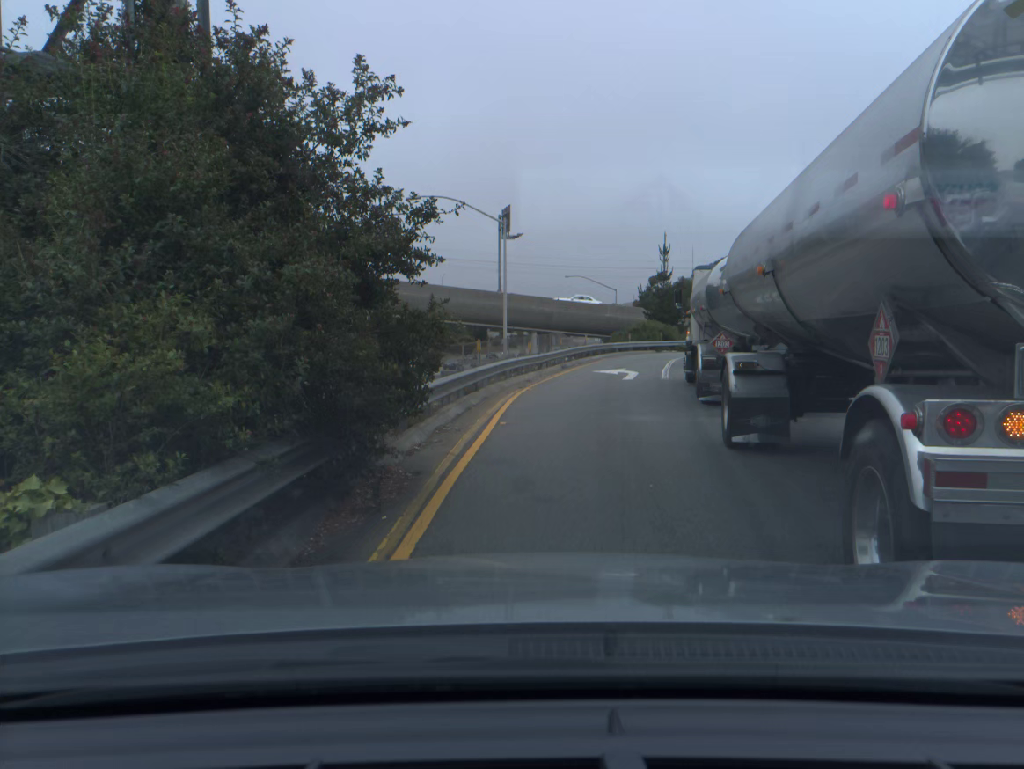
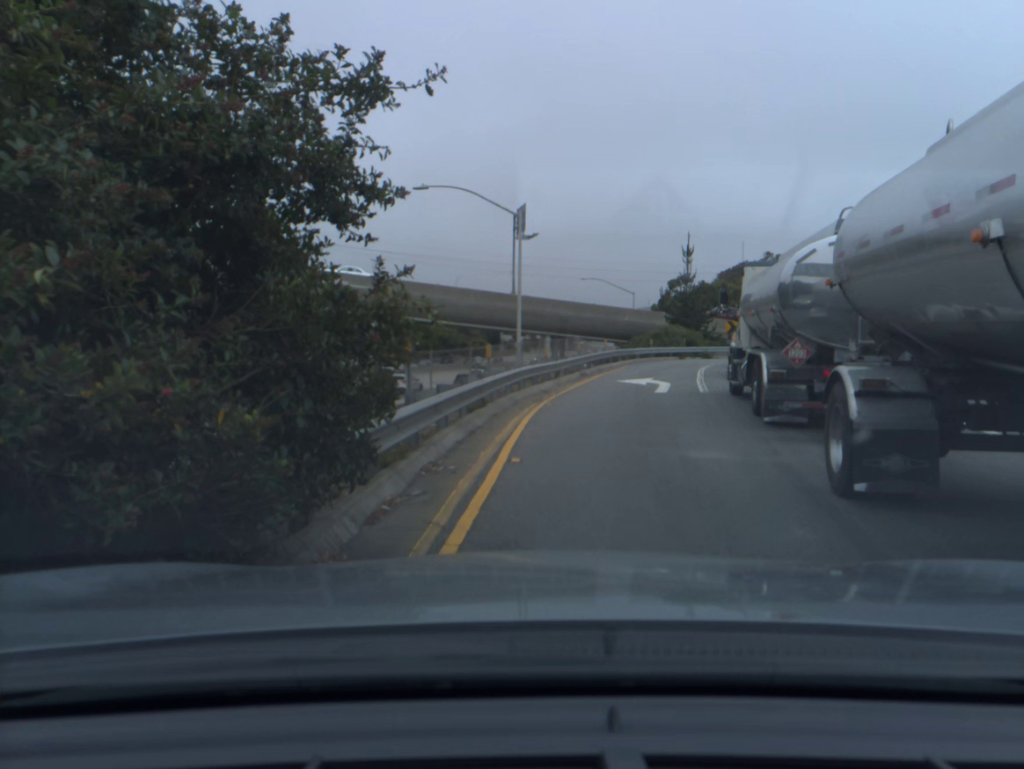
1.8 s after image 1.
(0.0, +3.1) m; +1°
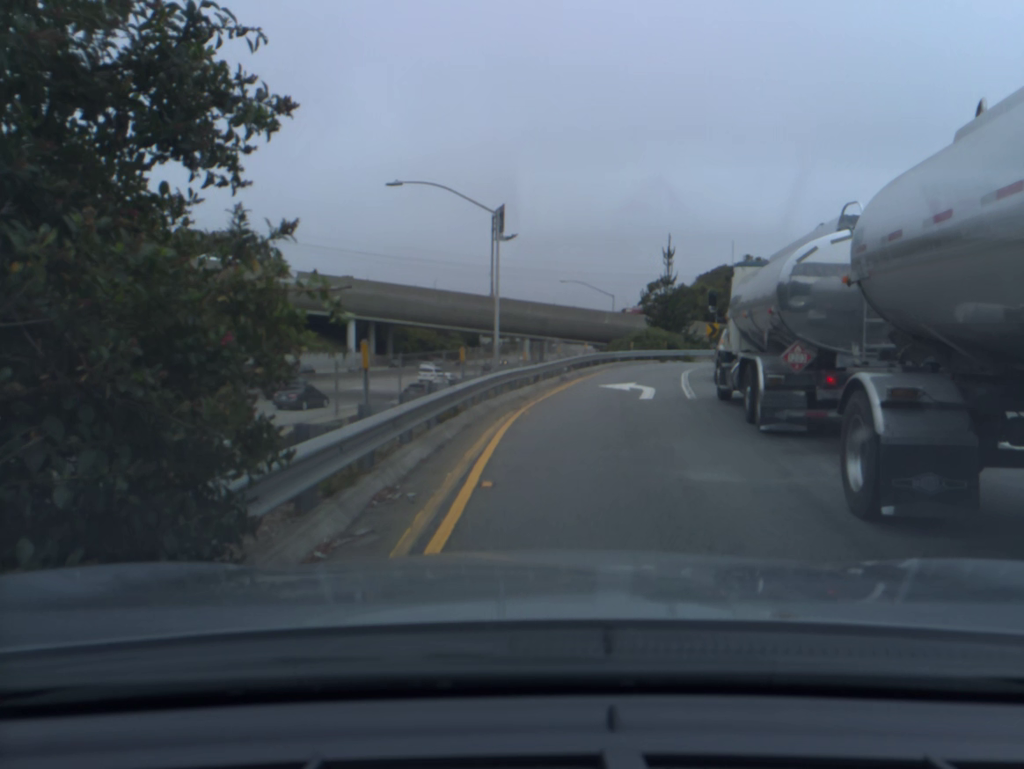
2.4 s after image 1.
(0.0, +1.2) m; +4°
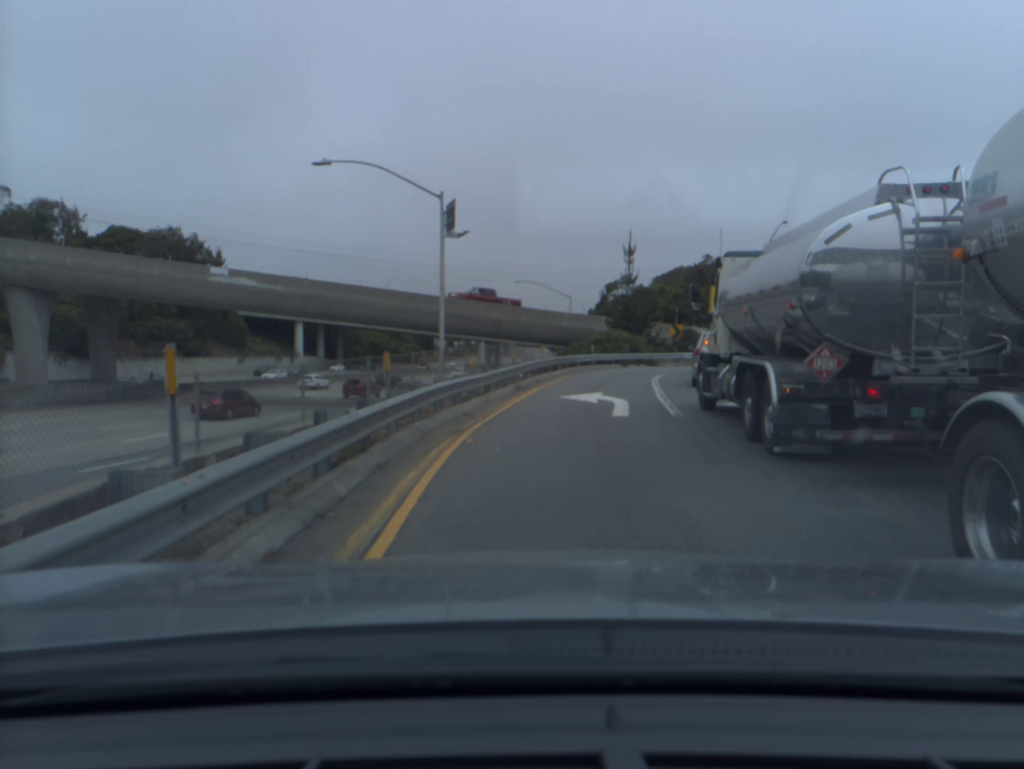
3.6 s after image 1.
(+0.1, +3.6) m; +2°
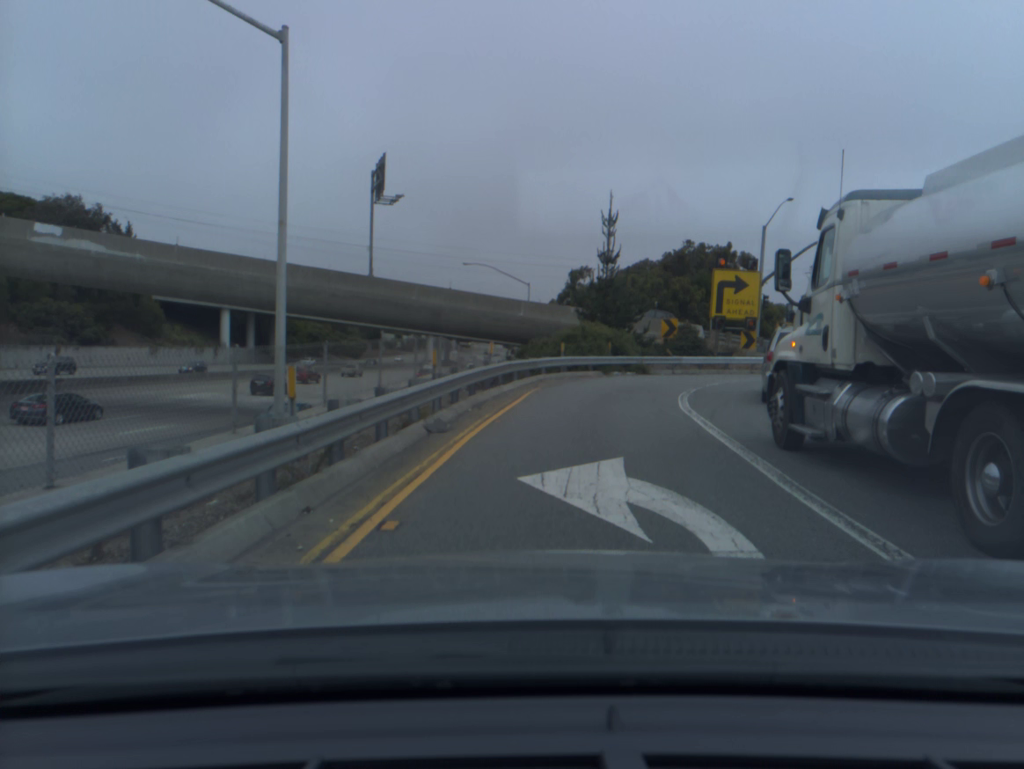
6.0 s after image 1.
(+0.2, +12.3) m; +2°
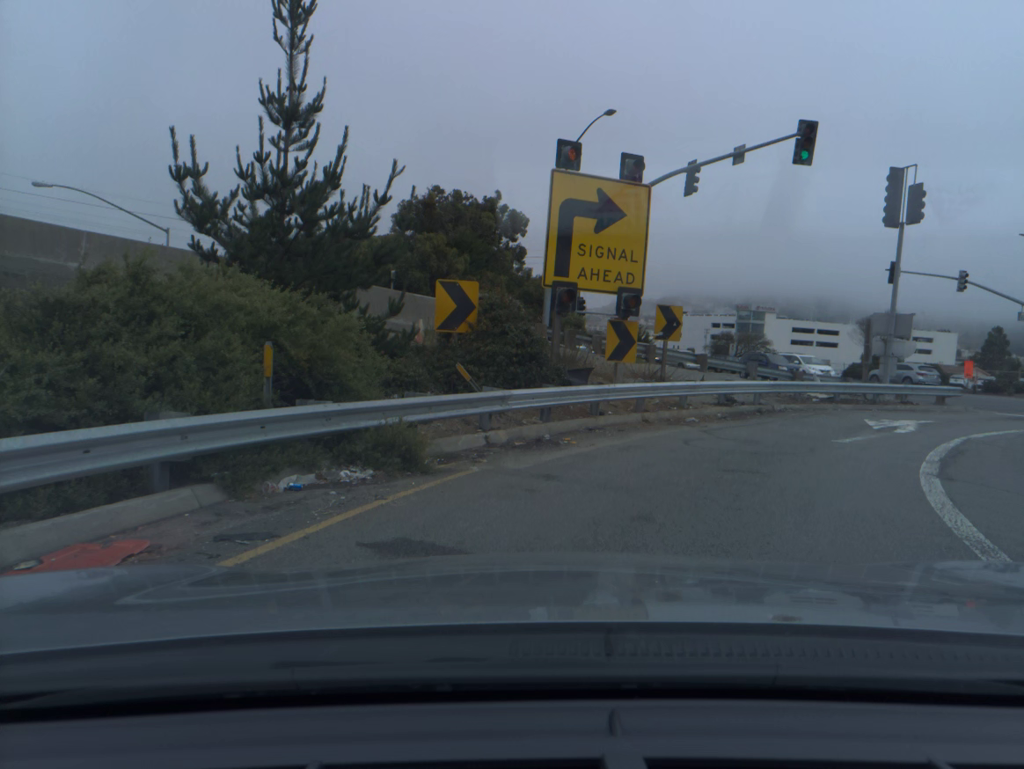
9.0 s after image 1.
(+2.9, +23.9) m; +21°
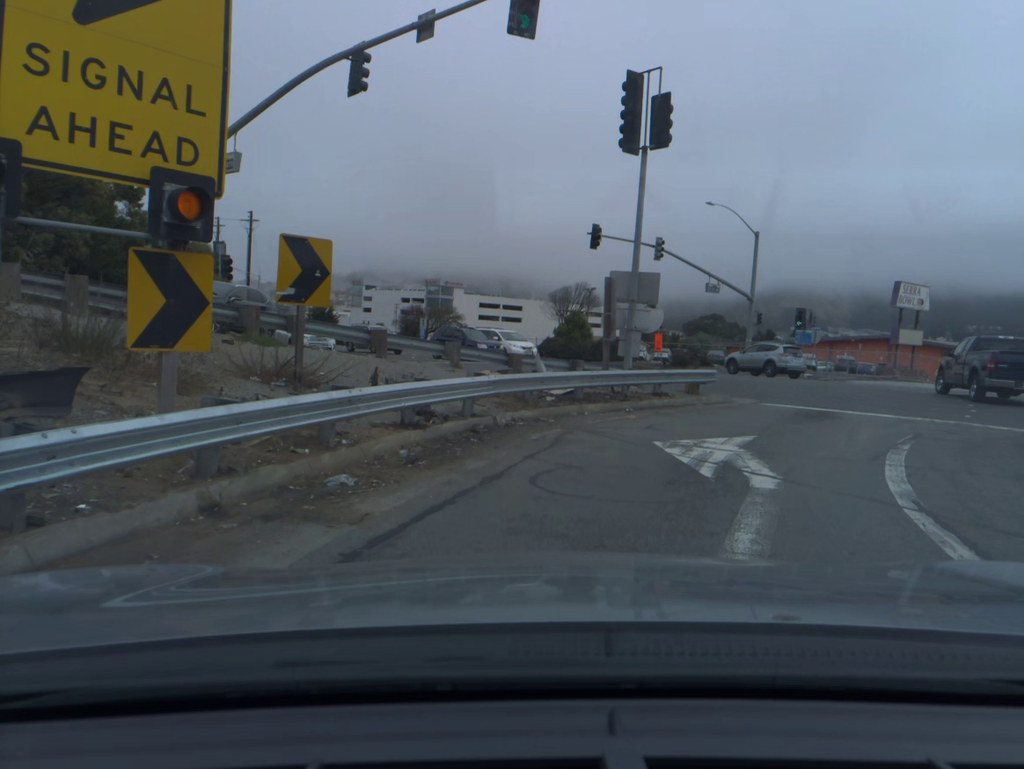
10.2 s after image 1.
(+1.9, +9.5) m; +22°
